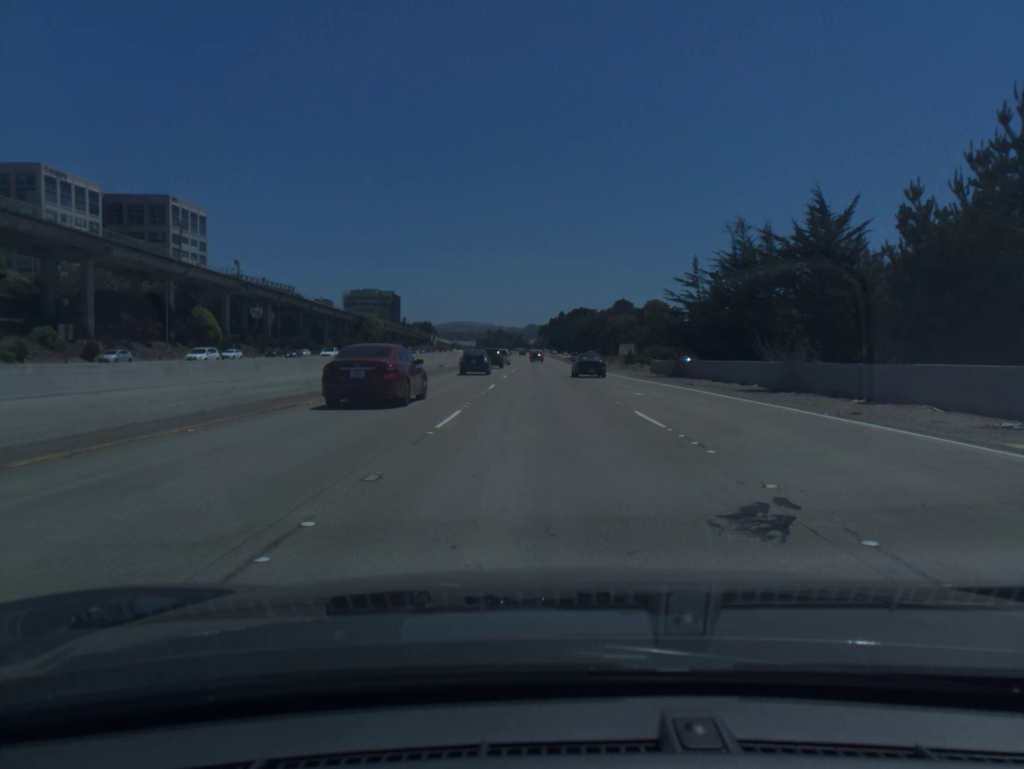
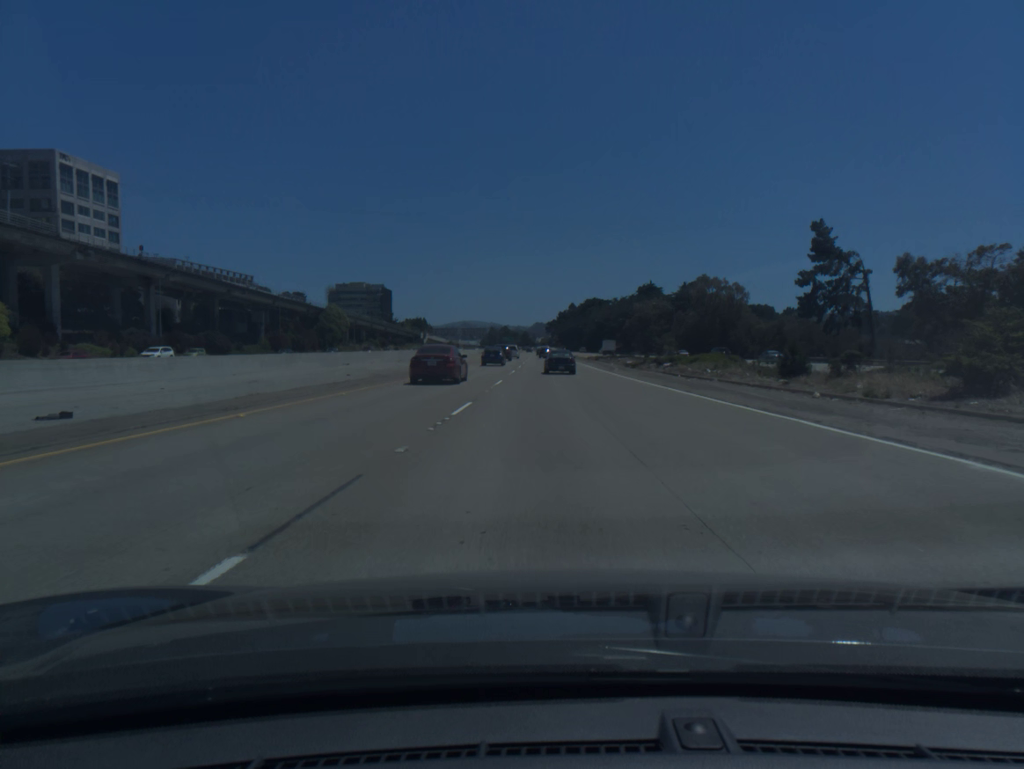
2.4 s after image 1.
(-0.3, +56.1) m; -1°
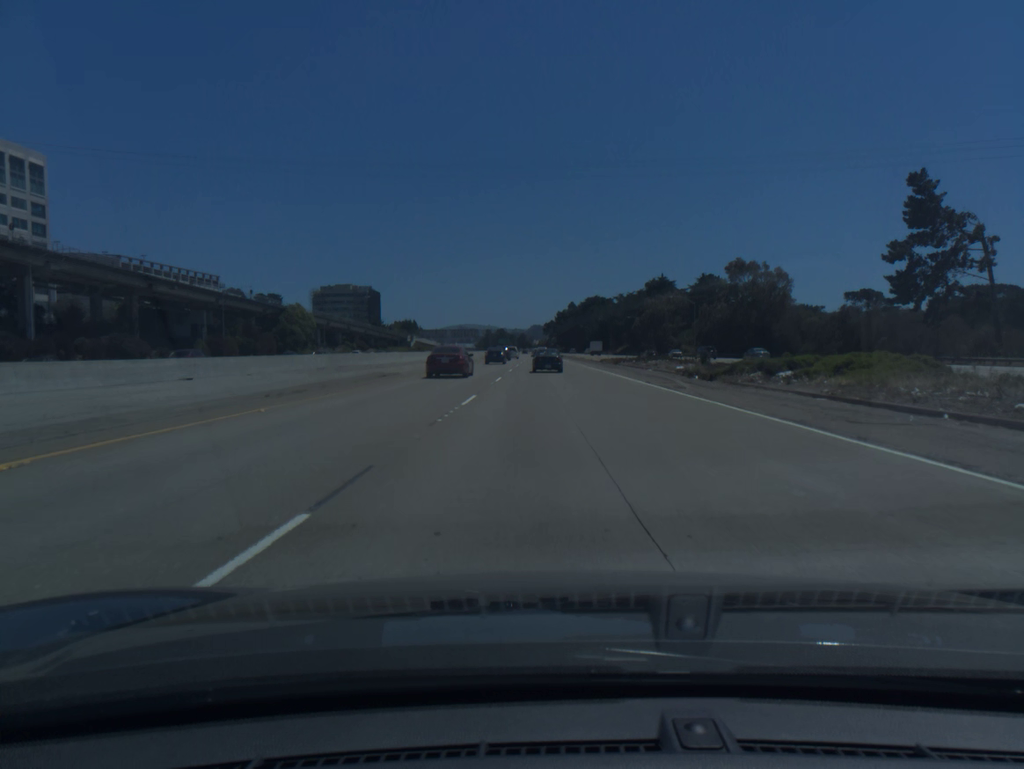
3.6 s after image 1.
(0.0, +28.0) m; 0°
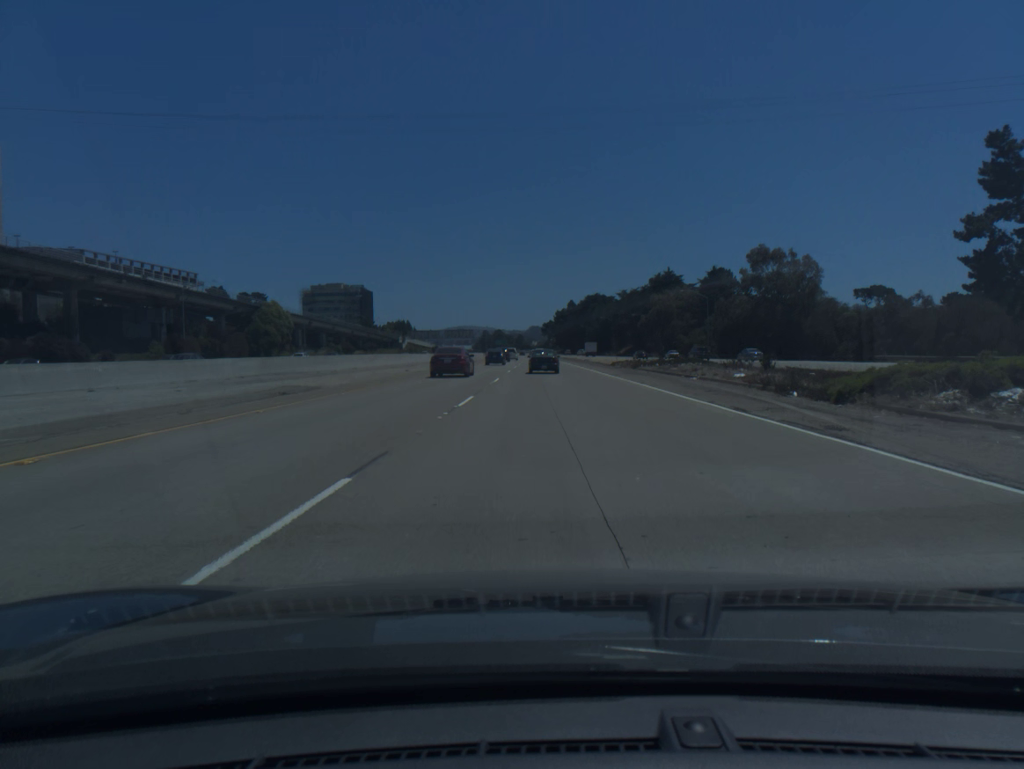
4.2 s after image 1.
(0.0, +14.0) m; 0°
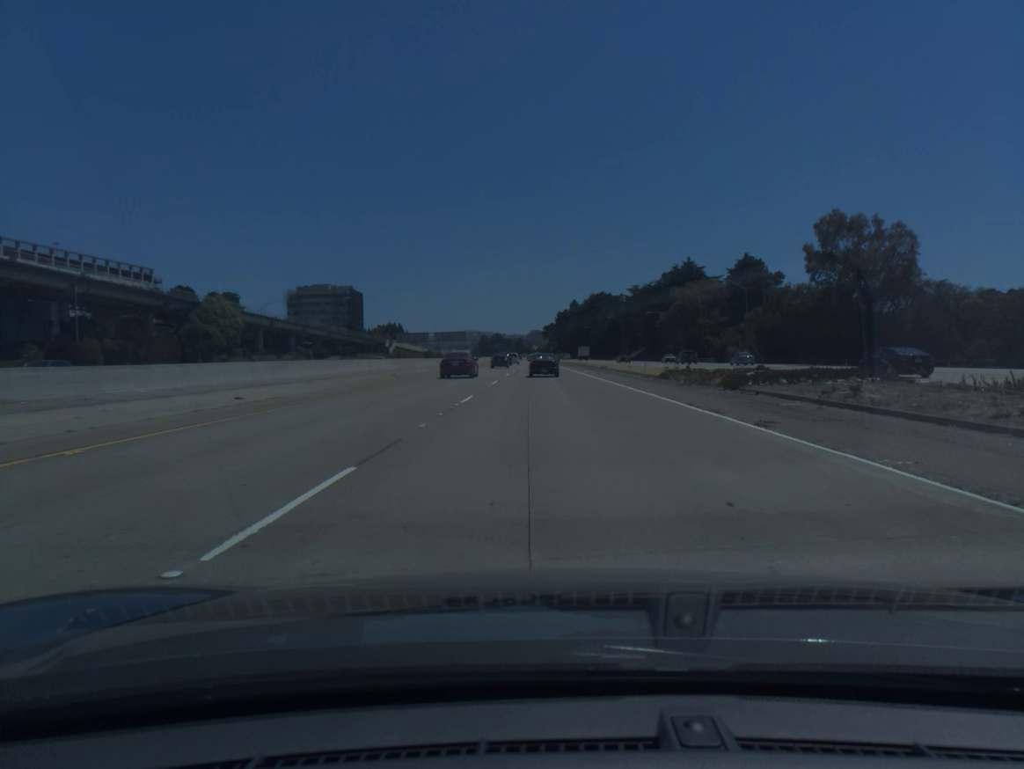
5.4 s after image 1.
(0.0, +27.8) m; 0°
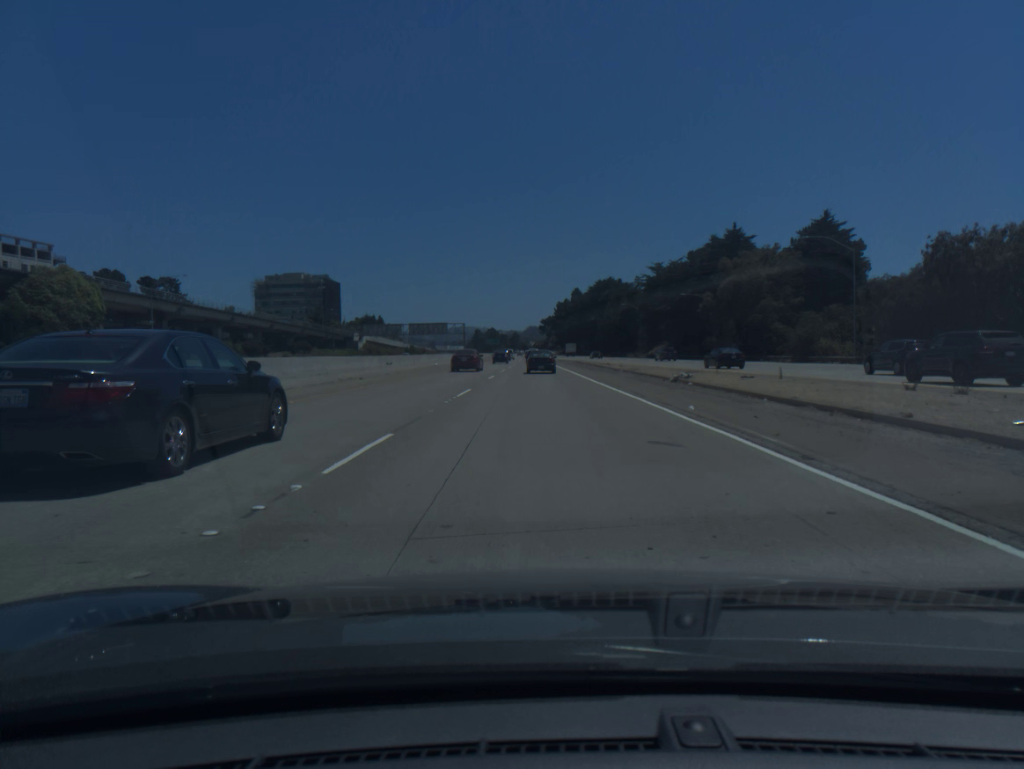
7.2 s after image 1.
(-0.1, +41.3) m; 0°
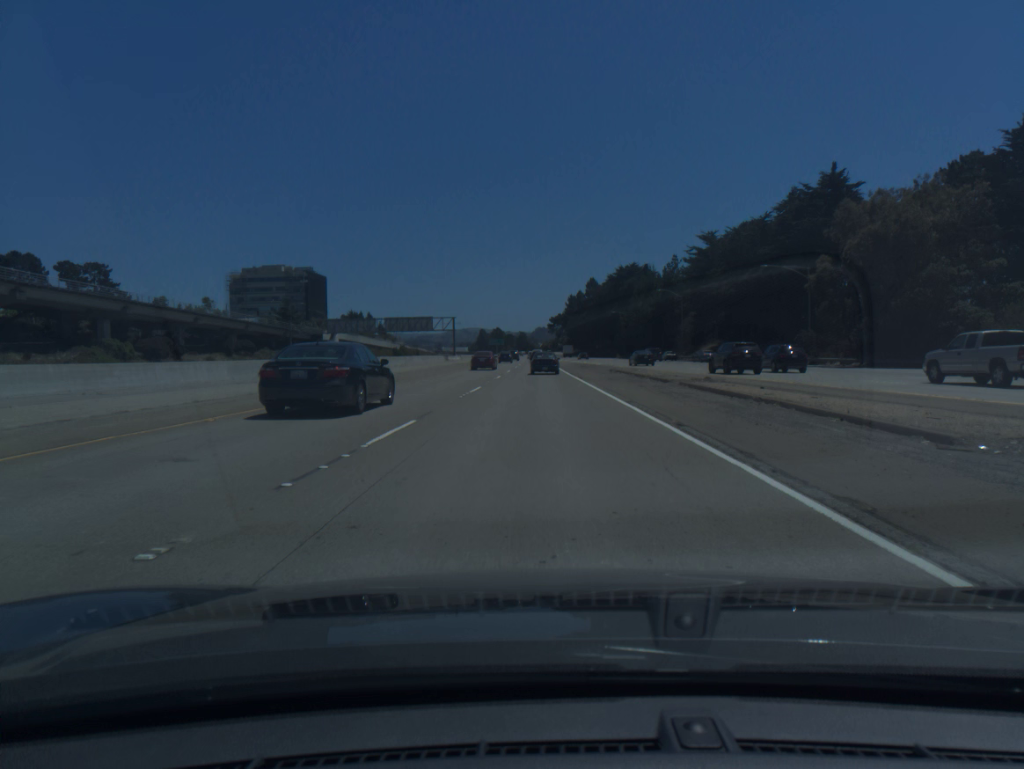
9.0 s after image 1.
(-0.1, +41.0) m; -1°
